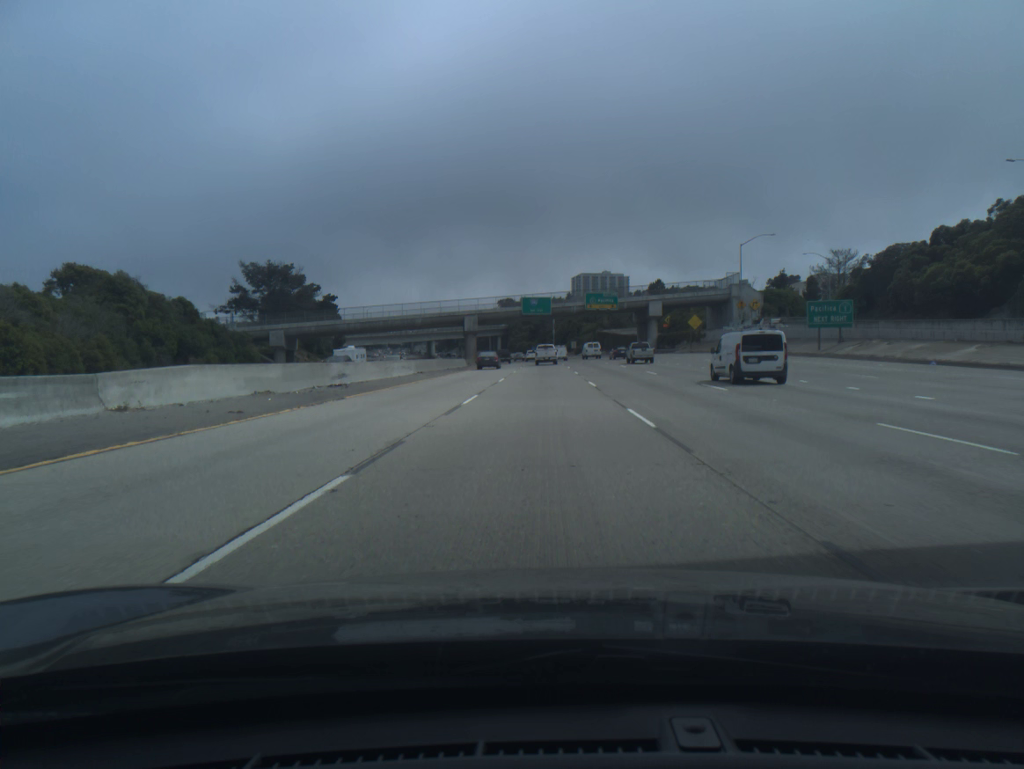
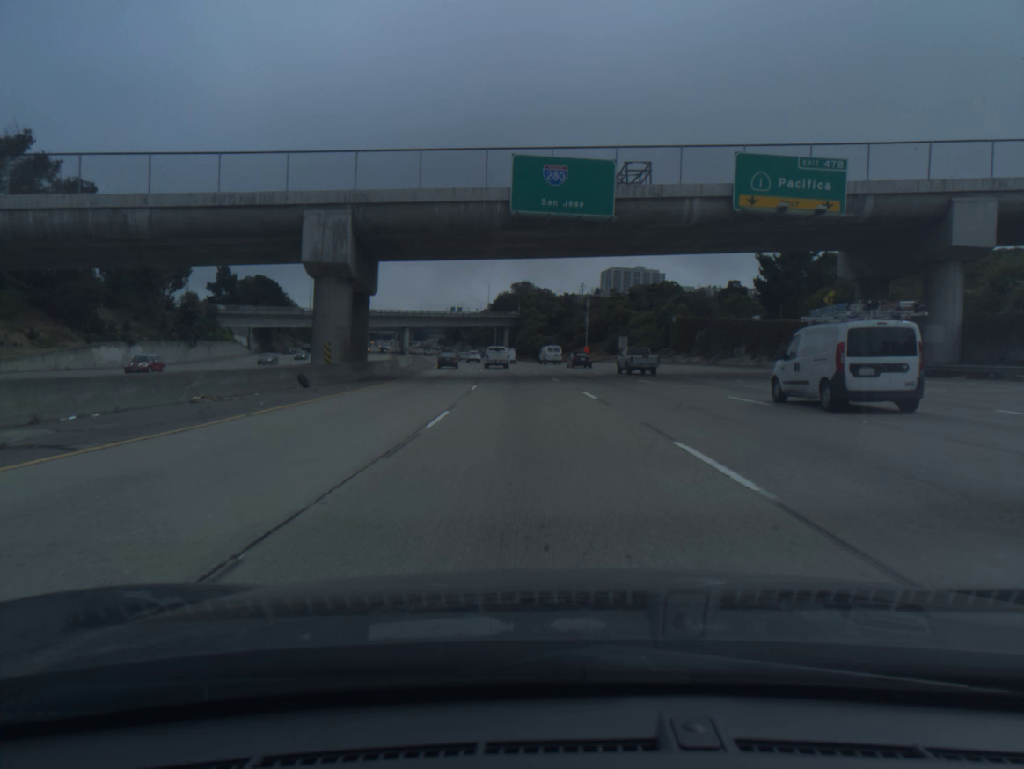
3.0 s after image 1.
(-0.5, +93.5) m; -2°
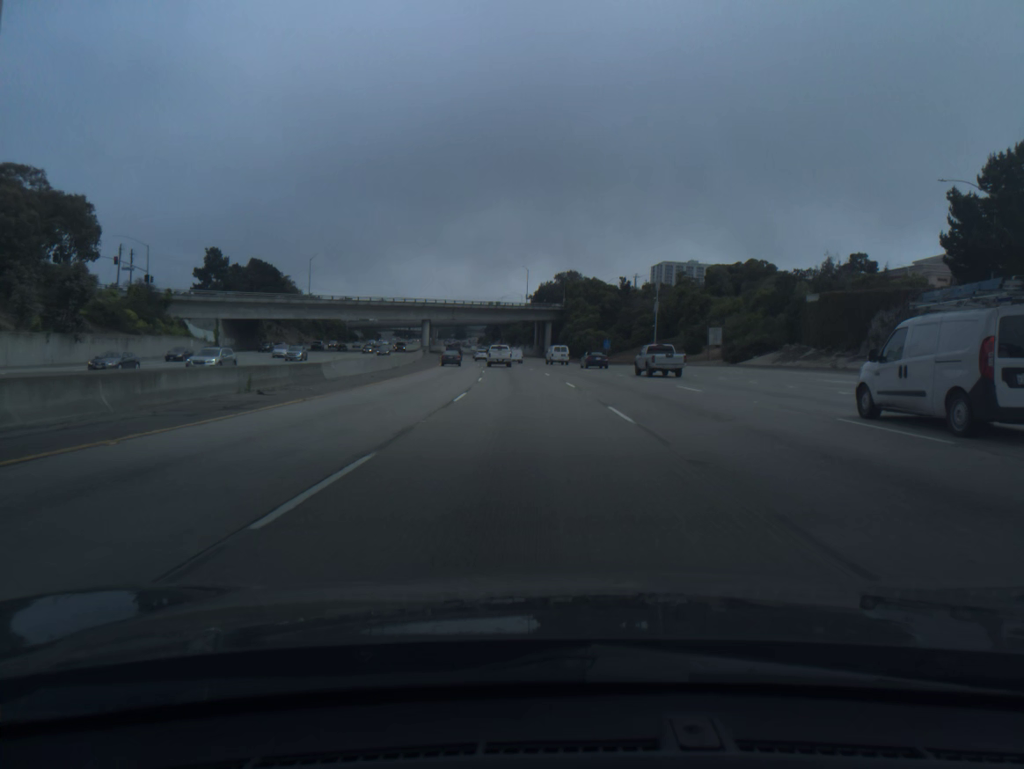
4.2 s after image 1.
(-1.0, +36.8) m; -3°
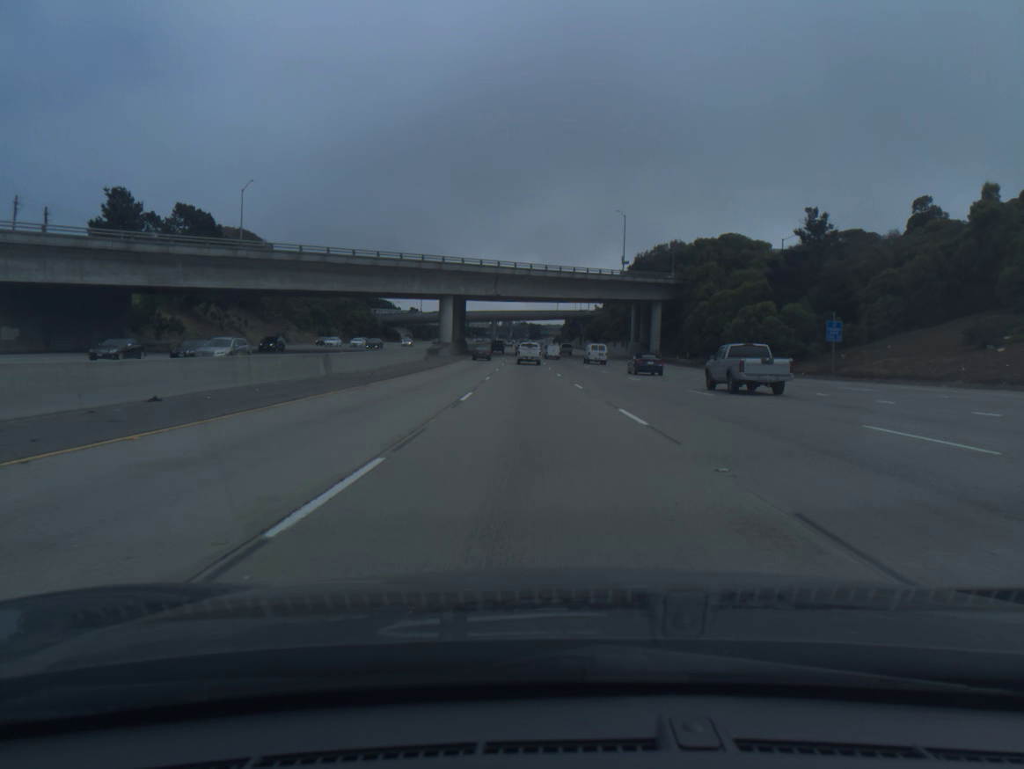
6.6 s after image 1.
(-3.9, +73.0) m; -6°
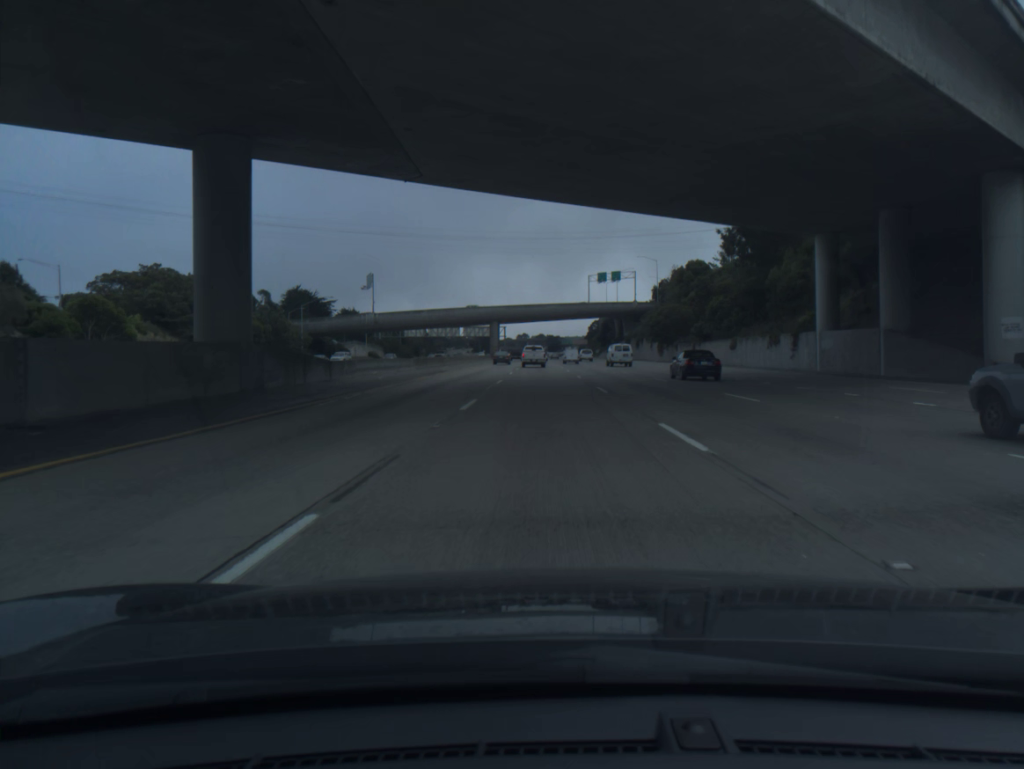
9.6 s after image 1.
(-2.3, +91.1) m; -1°
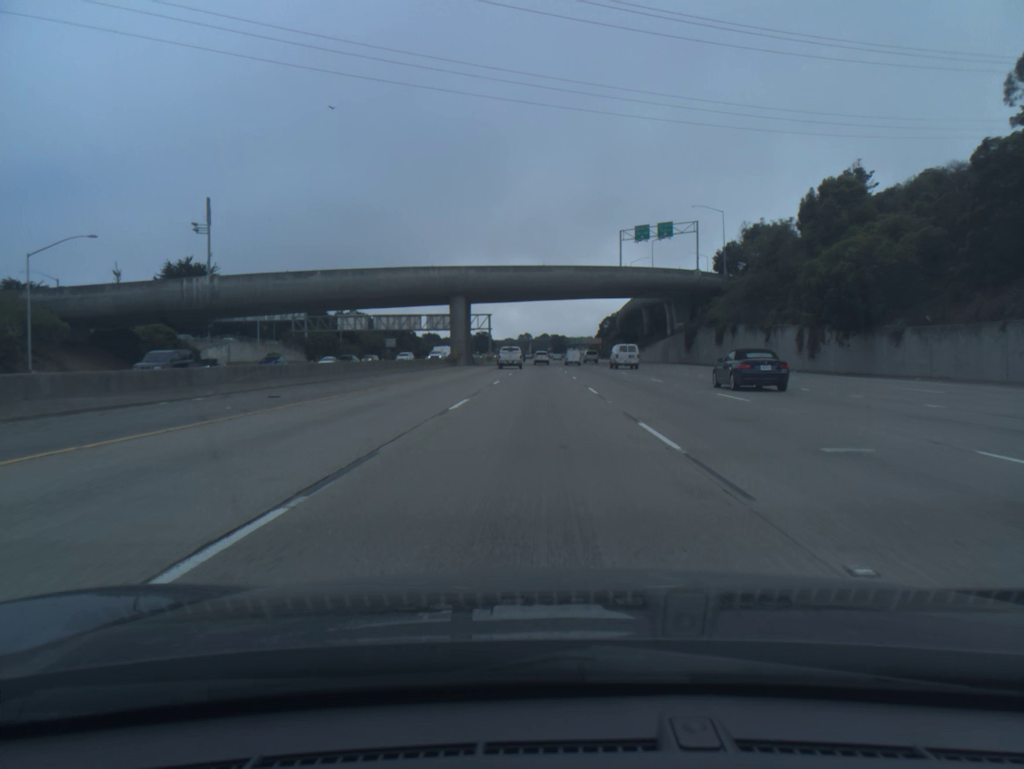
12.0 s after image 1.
(0.0, +72.8) m; 0°
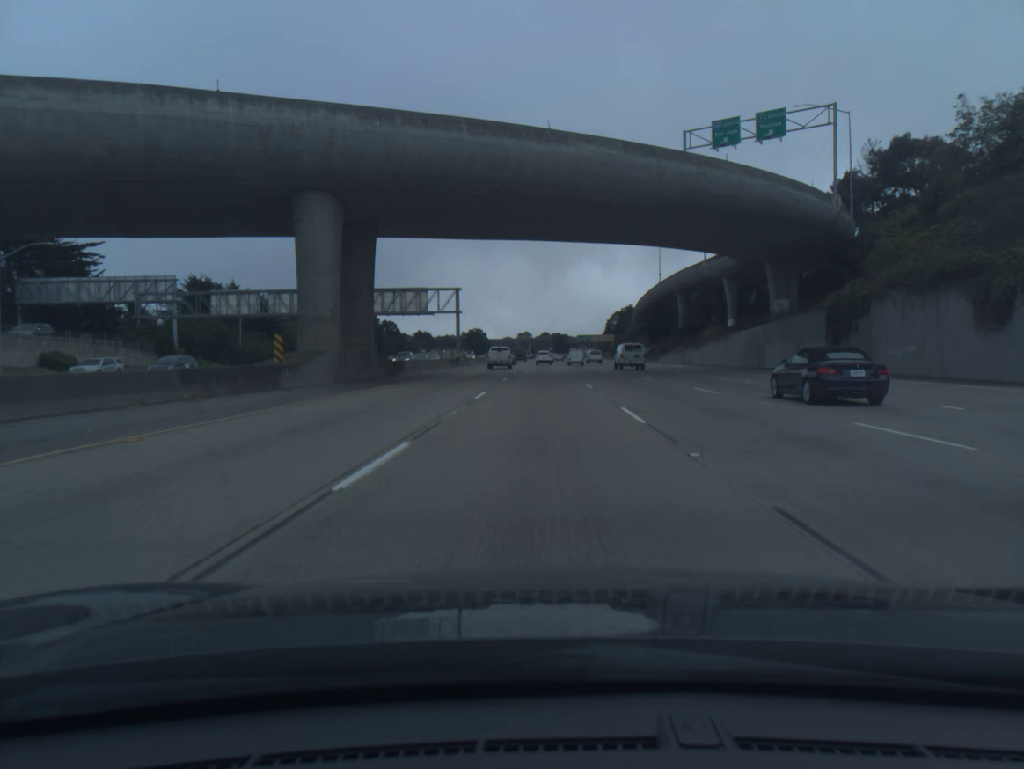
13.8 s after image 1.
(-0.1, +54.5) m; 0°
